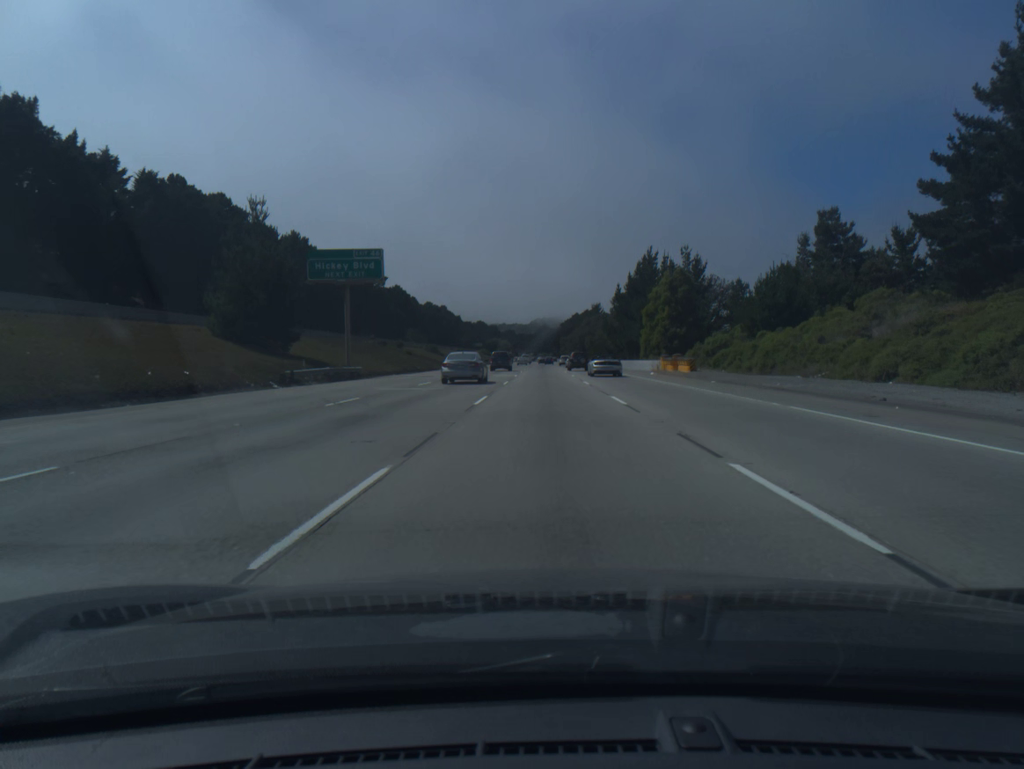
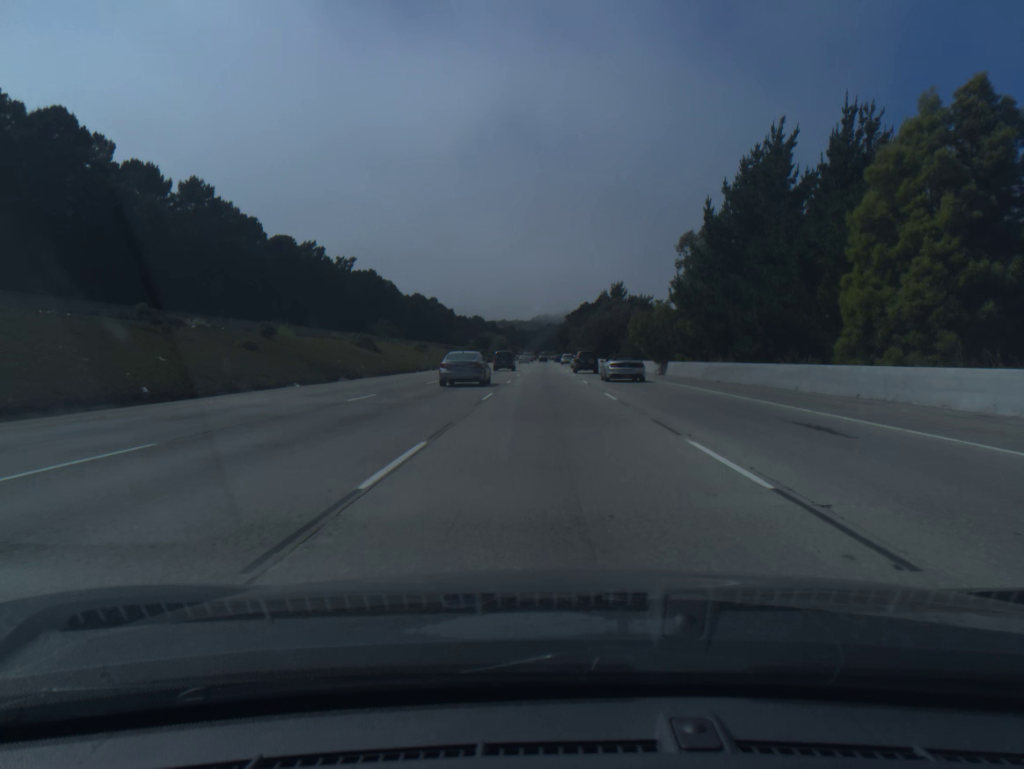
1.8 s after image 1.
(-0.1, +56.1) m; 0°
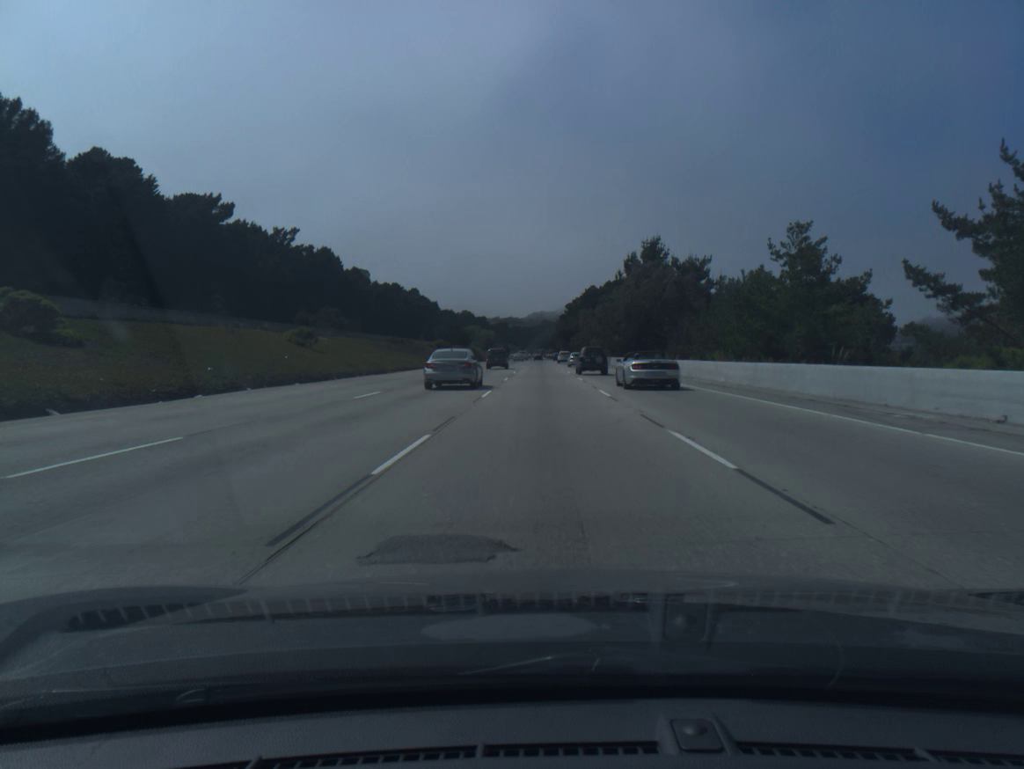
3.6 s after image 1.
(+0.1, +57.5) m; 0°
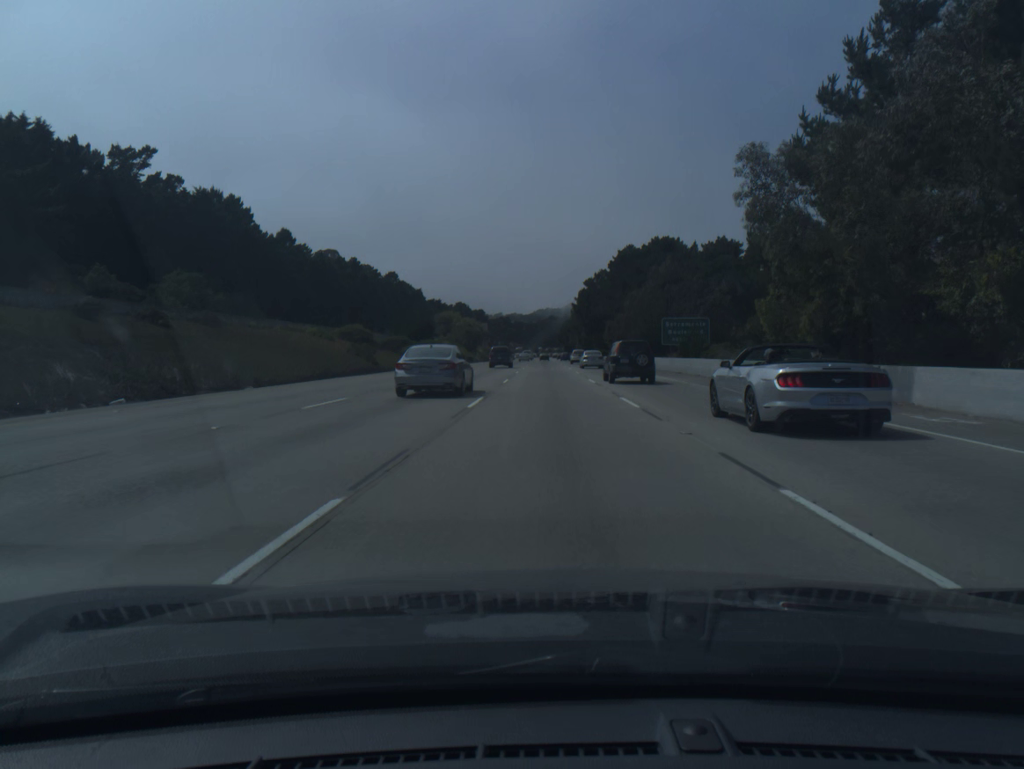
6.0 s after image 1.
(-0.4, +78.3) m; 0°
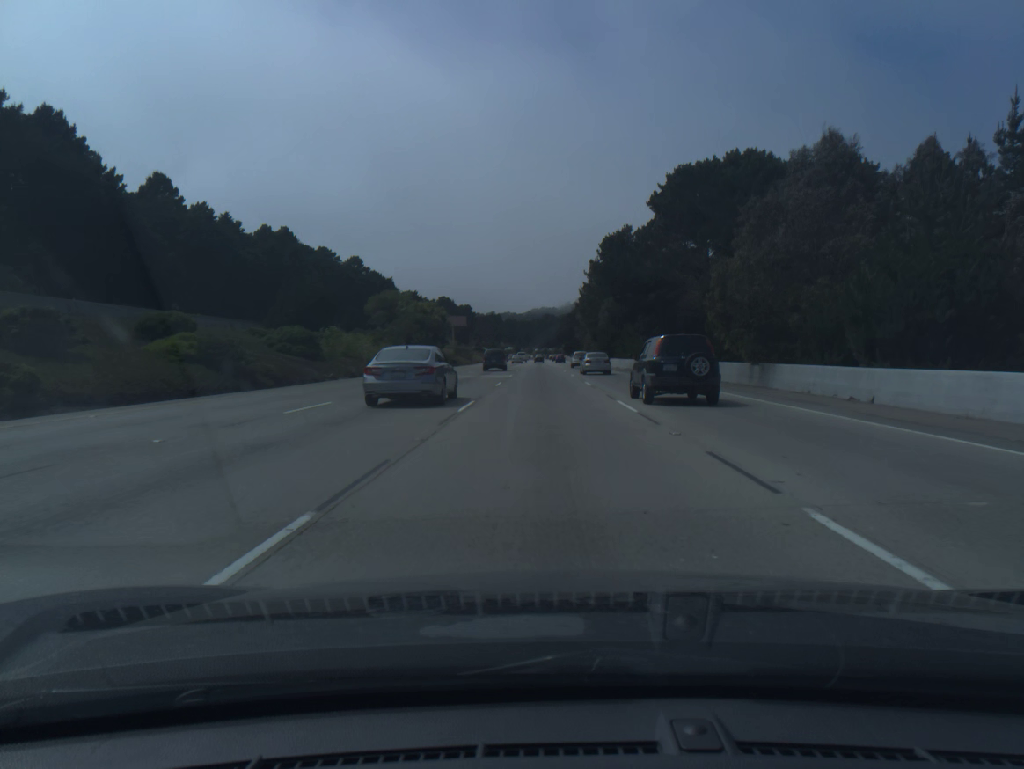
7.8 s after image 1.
(+0.2, +59.0) m; 0°
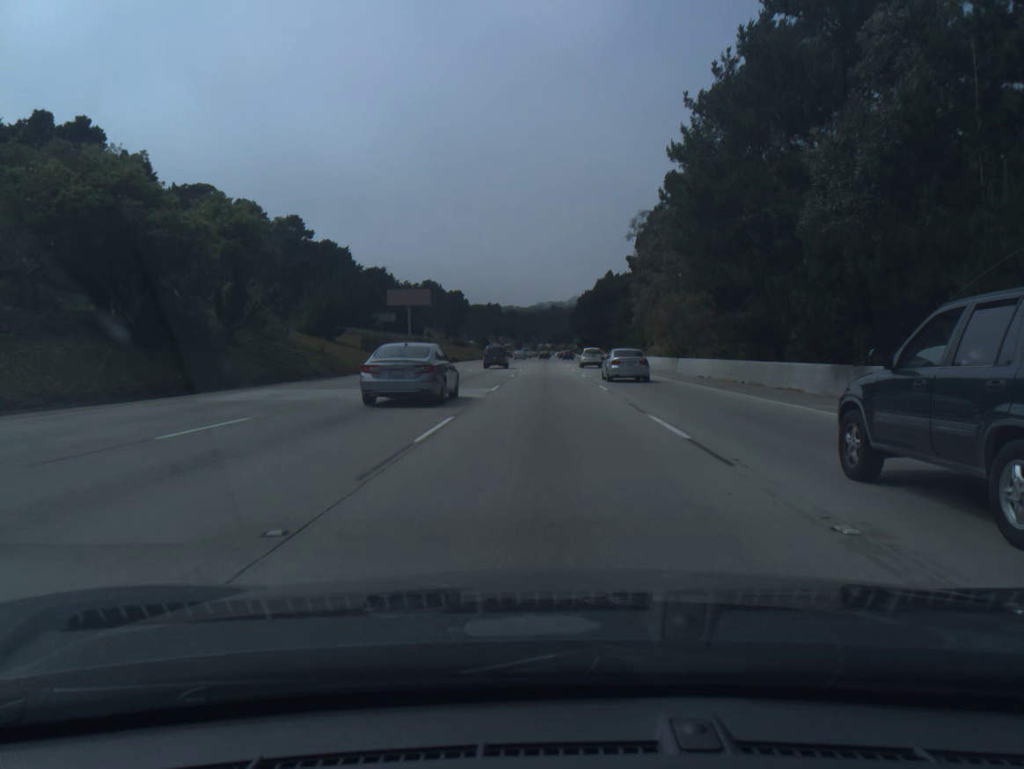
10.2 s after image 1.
(-0.3, +78.7) m; -1°
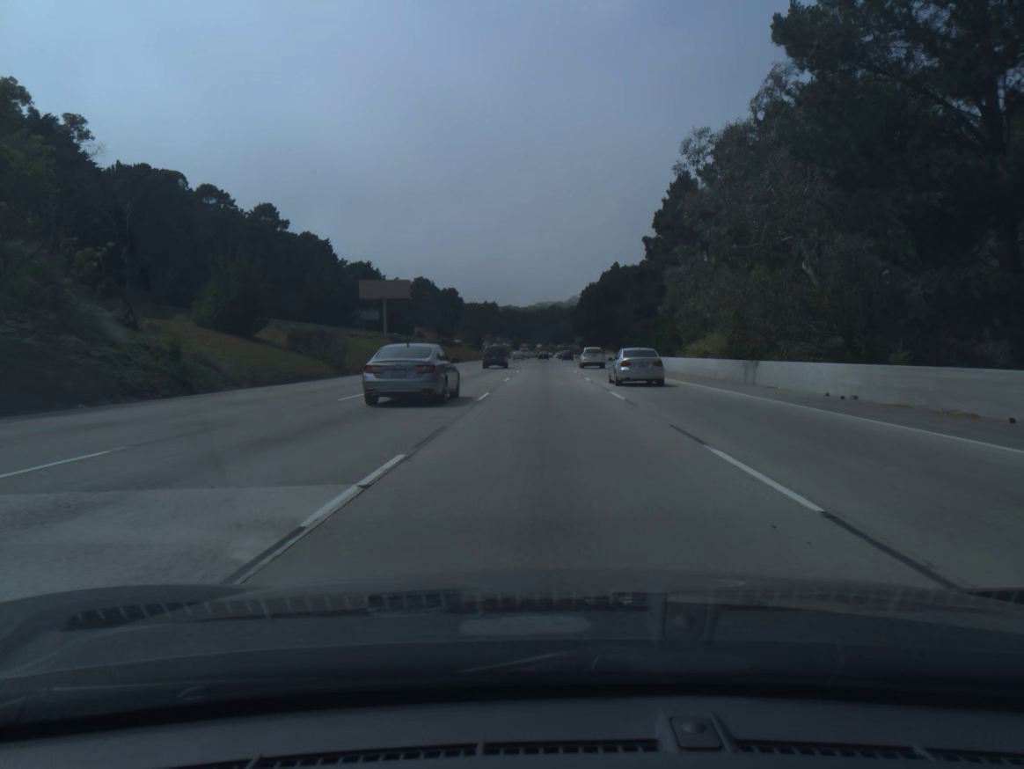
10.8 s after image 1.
(0.0, +19.7) m; 0°
